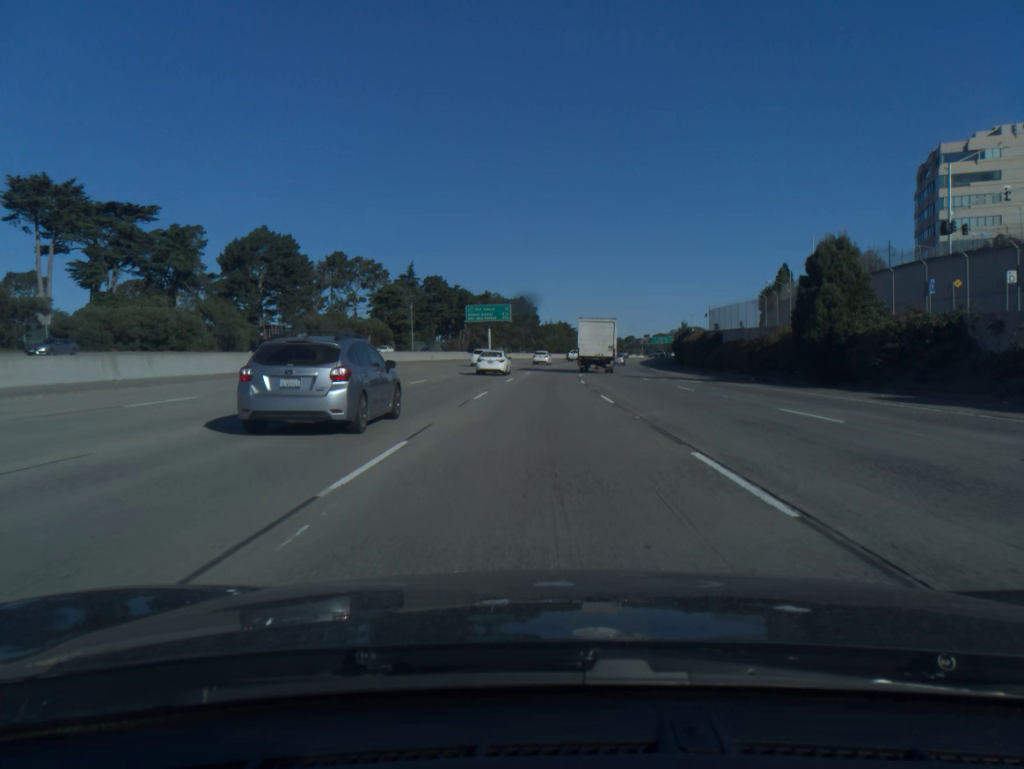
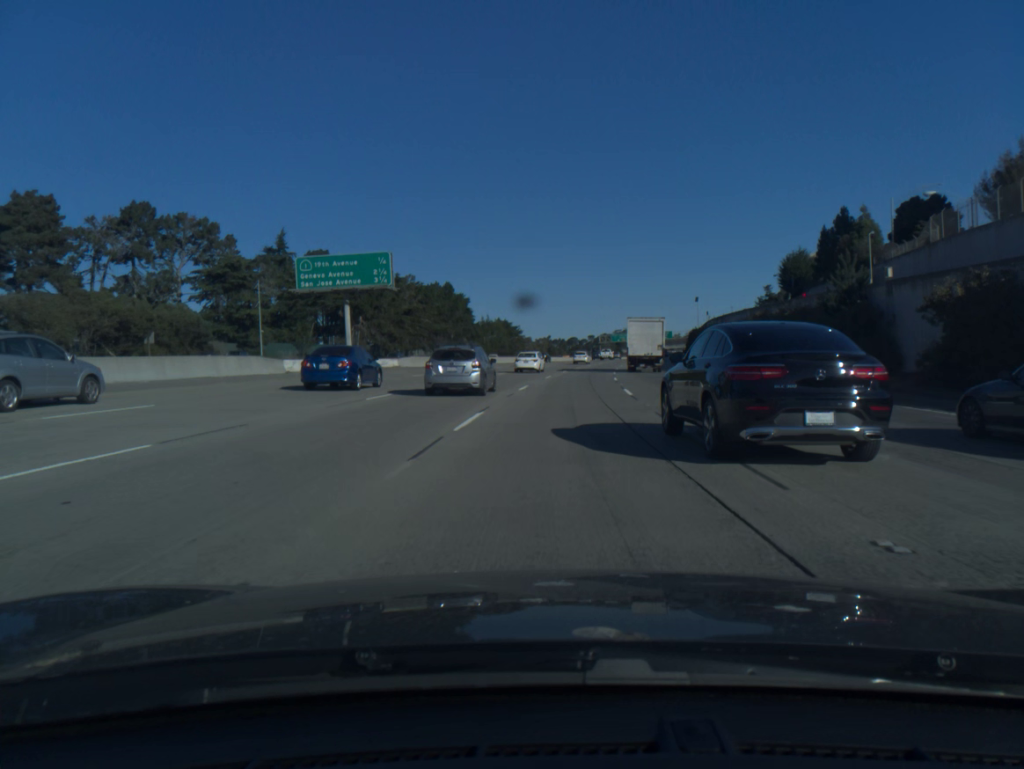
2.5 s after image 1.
(+1.4, +67.0) m; +4°
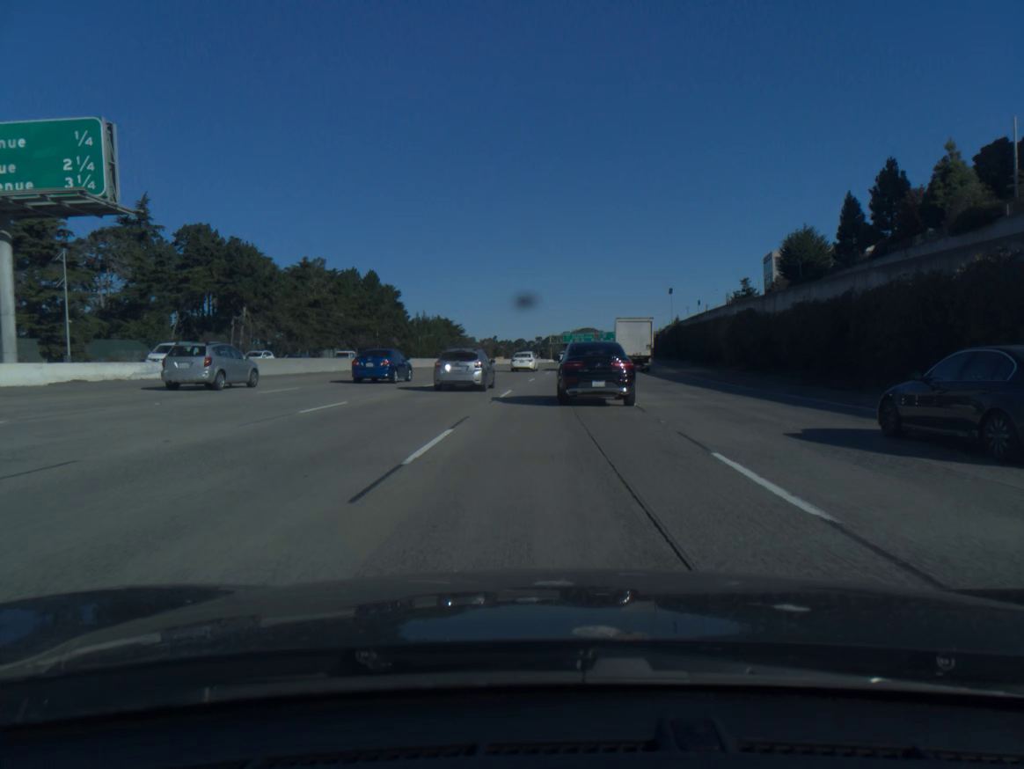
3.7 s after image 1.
(+1.1, +32.9) m; +4°
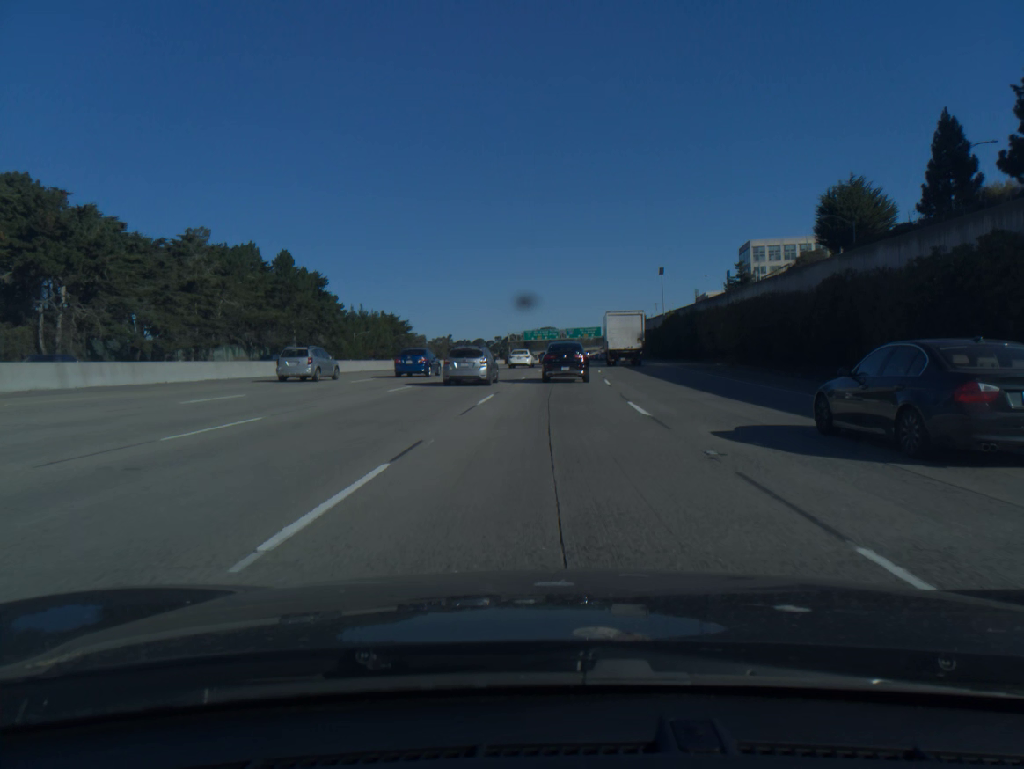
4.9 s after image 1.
(+0.9, +33.4) m; +3°
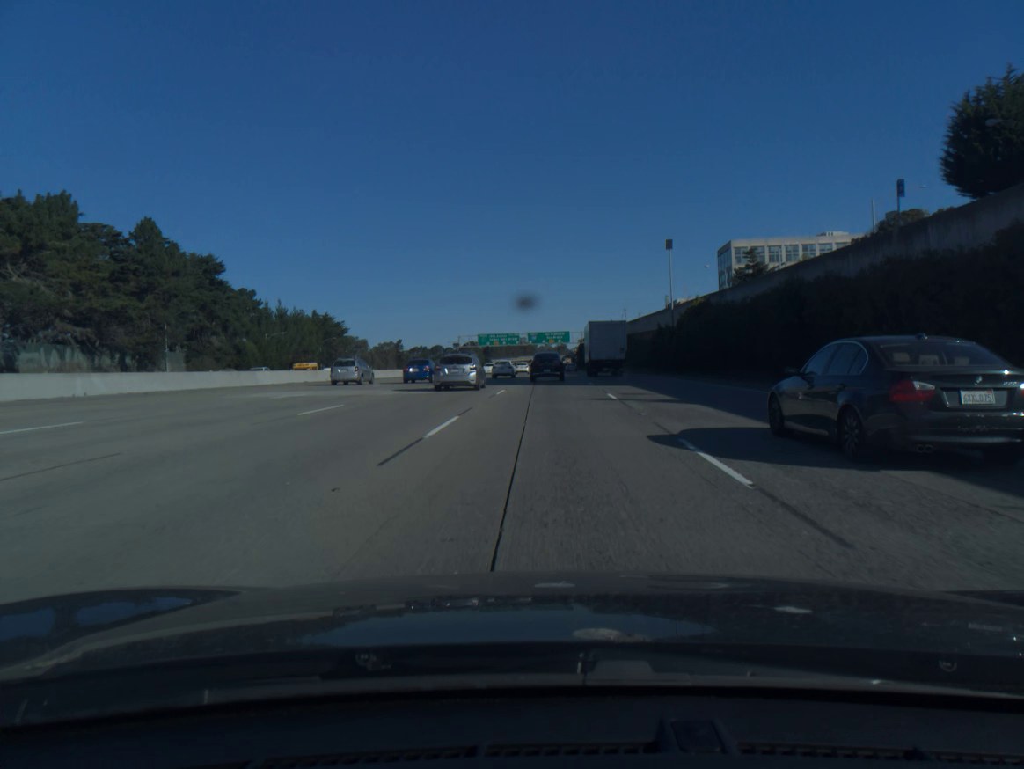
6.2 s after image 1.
(+0.9, +36.5) m; +3°
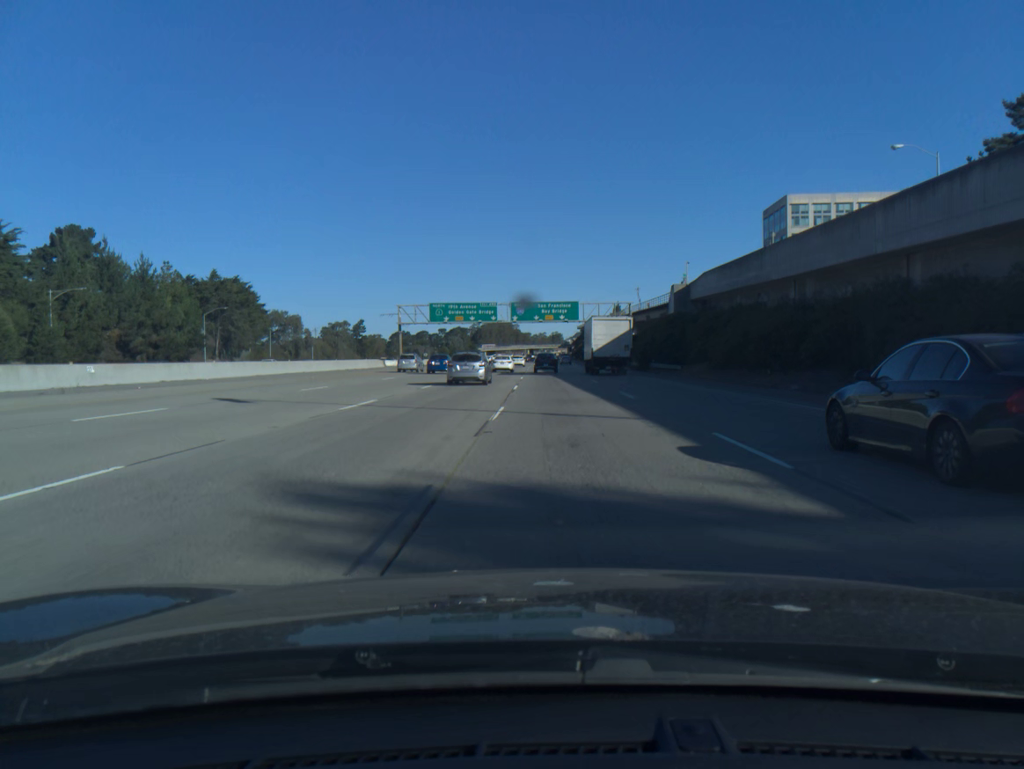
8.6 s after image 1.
(+0.4, +69.6) m; 0°
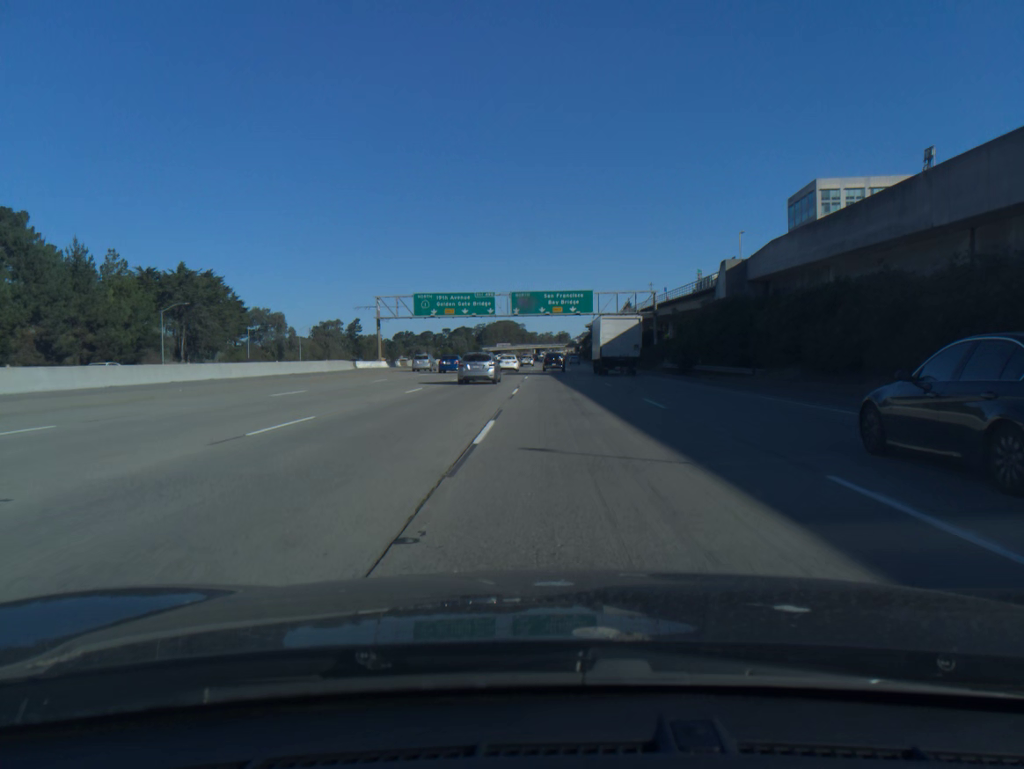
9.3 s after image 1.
(0.0, +18.8) m; 0°
